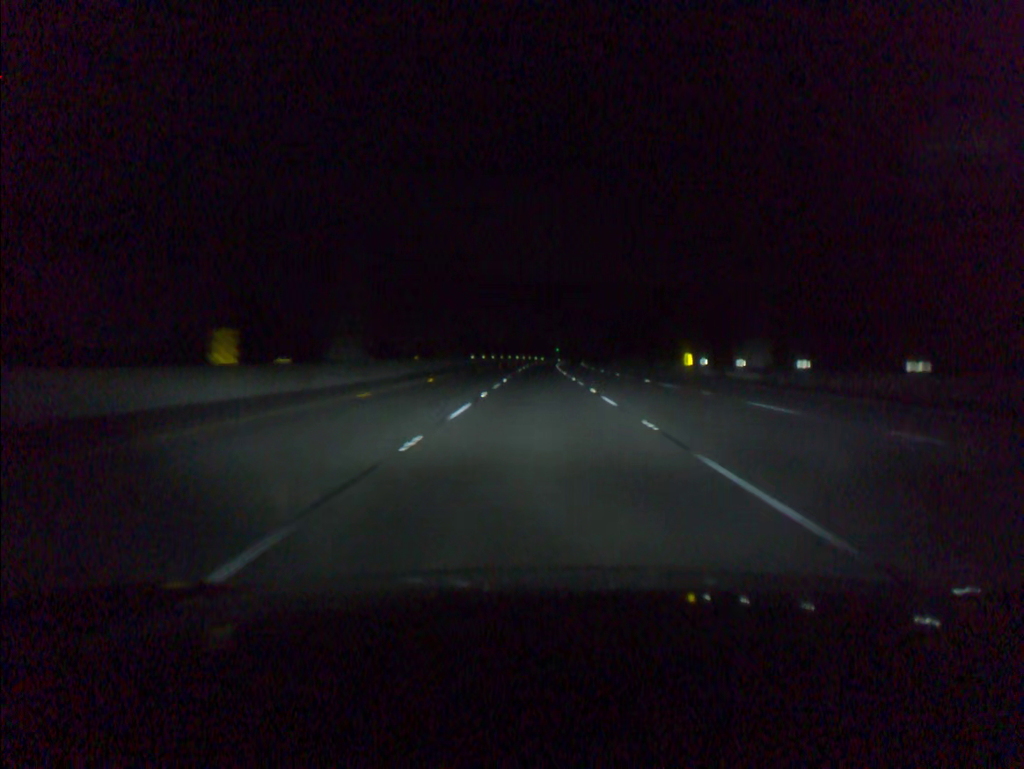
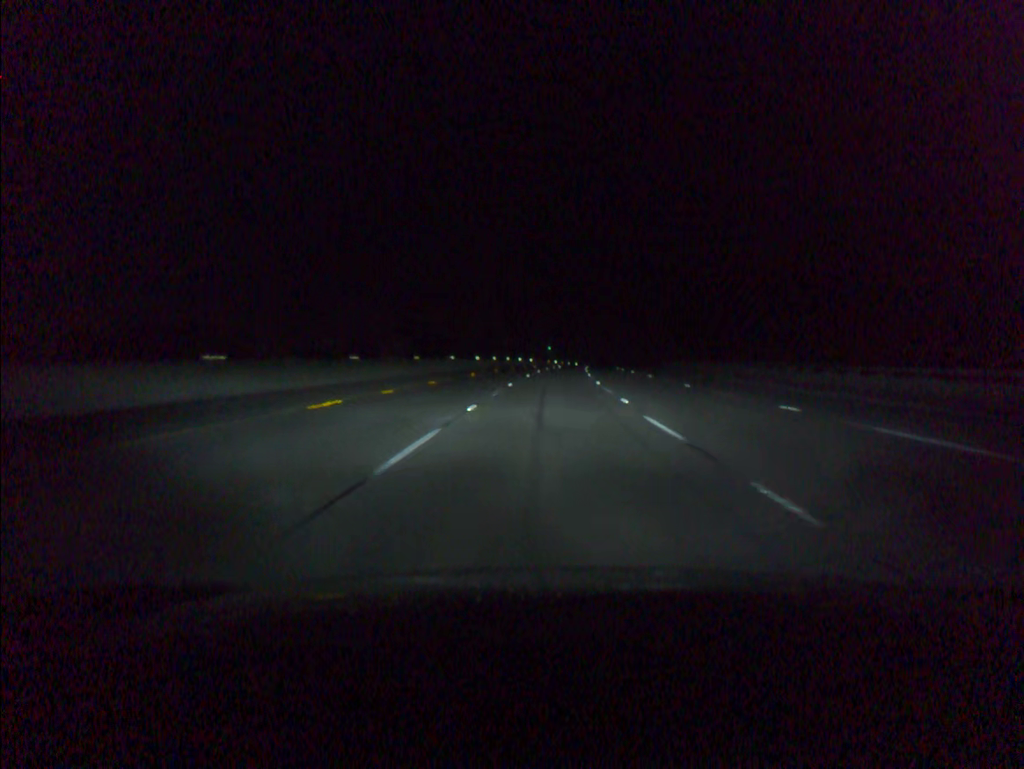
(+0.1, +93.1) m; +1°
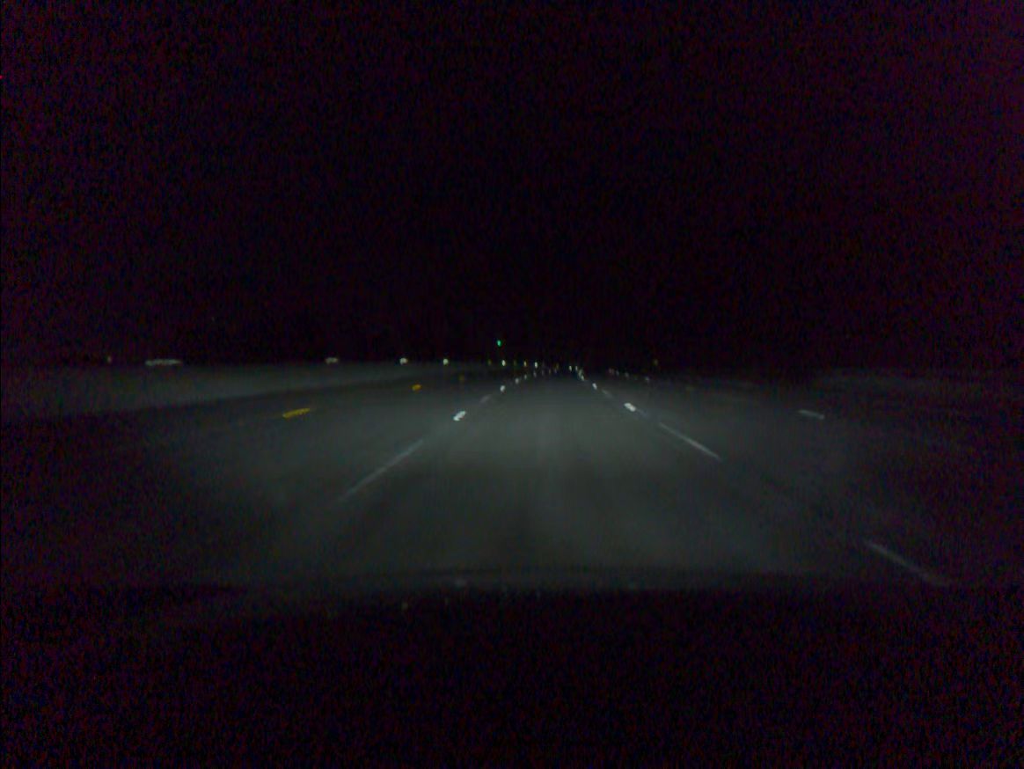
(+2.5, +74.8) m; +3°
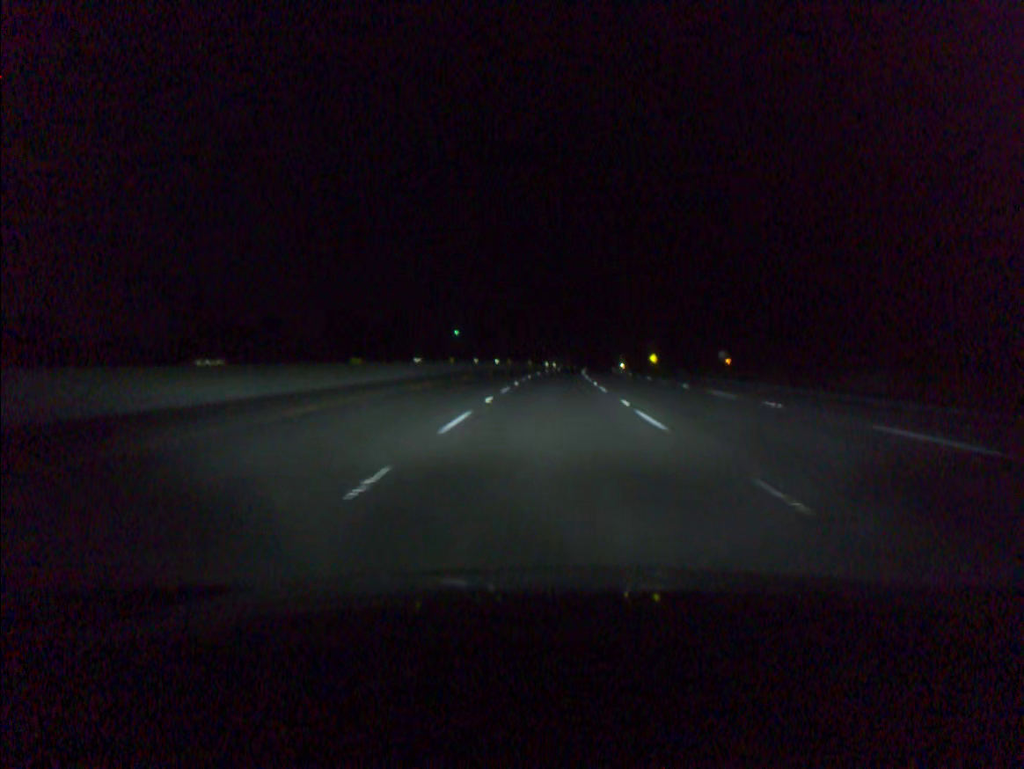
(+1.0, +56.4) m; +2°
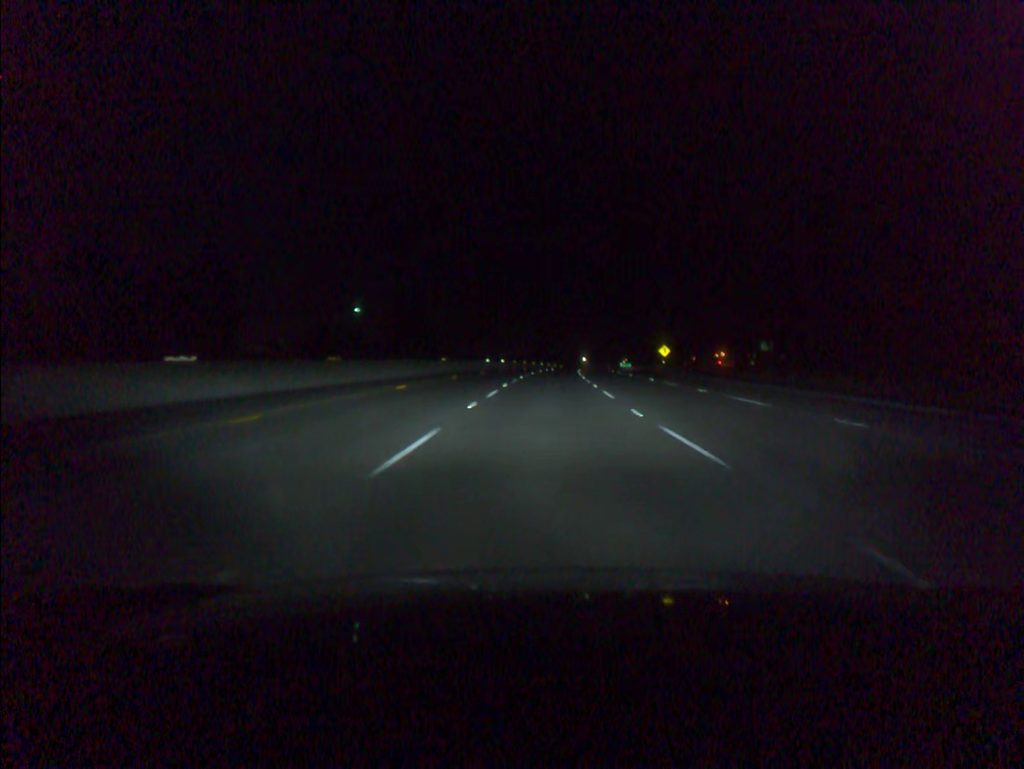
(+2.2, +75.5) m; +3°
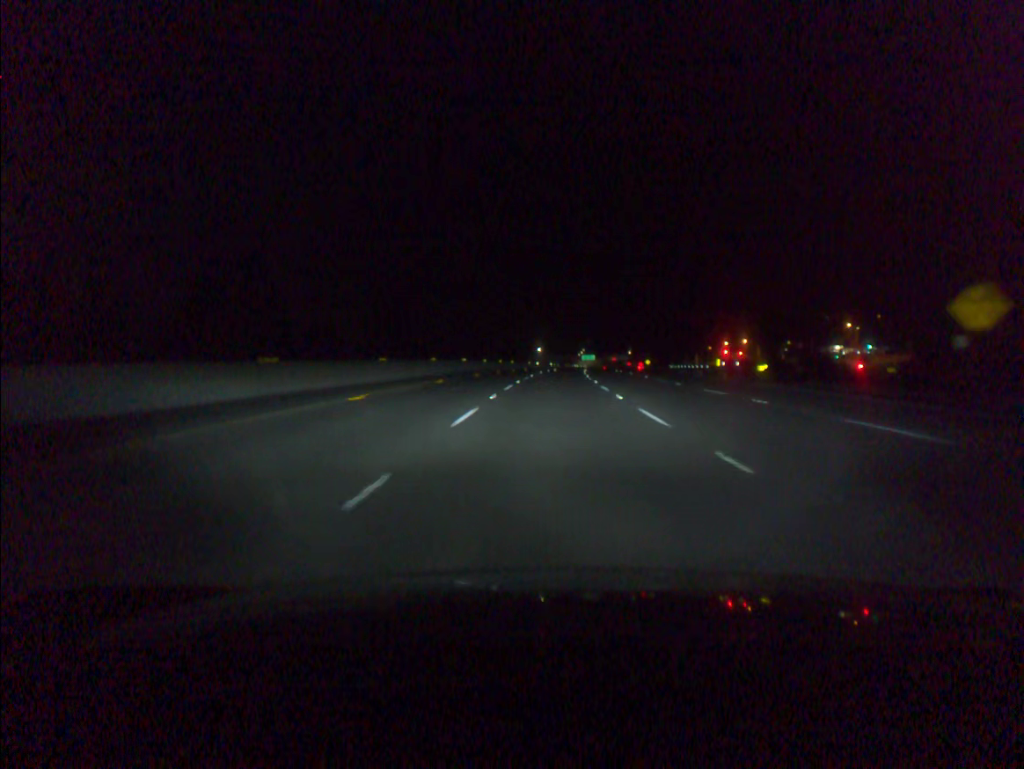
(+2.9, +94.5) m; +4°
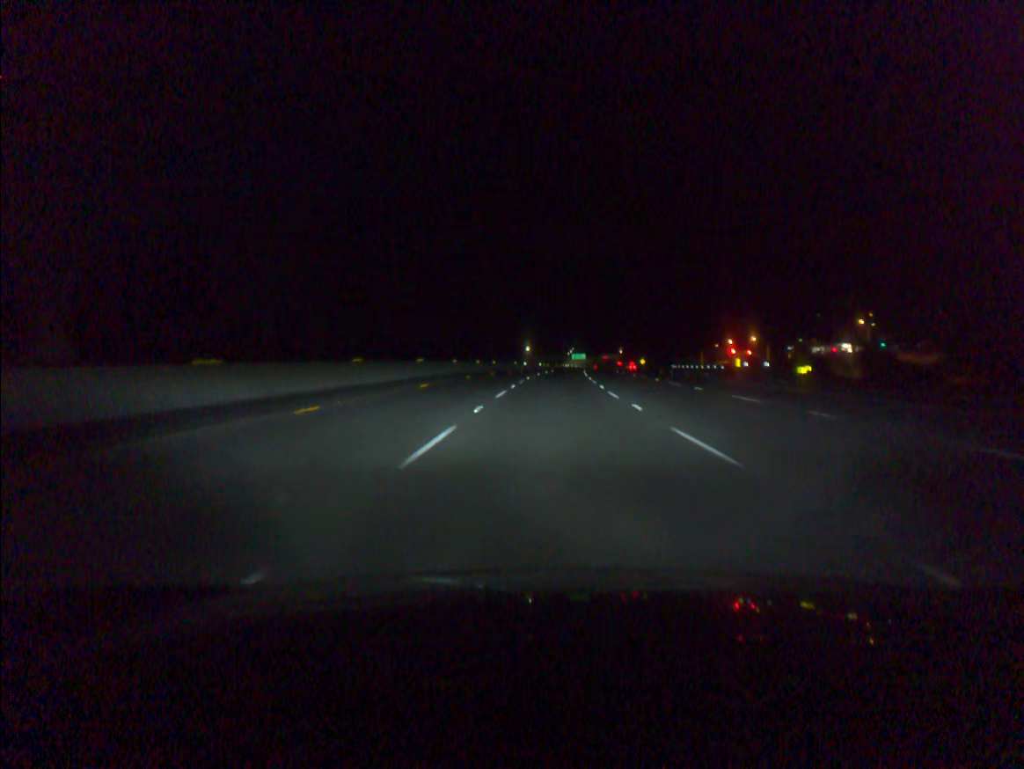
(+0.1, +18.9) m; +1°
